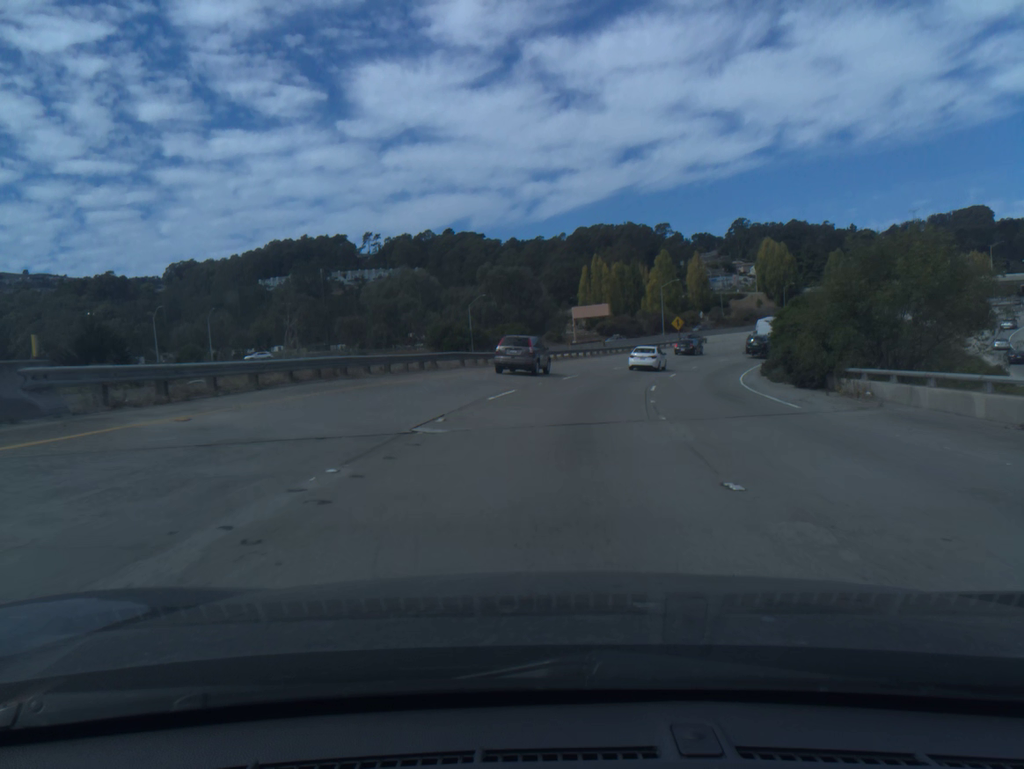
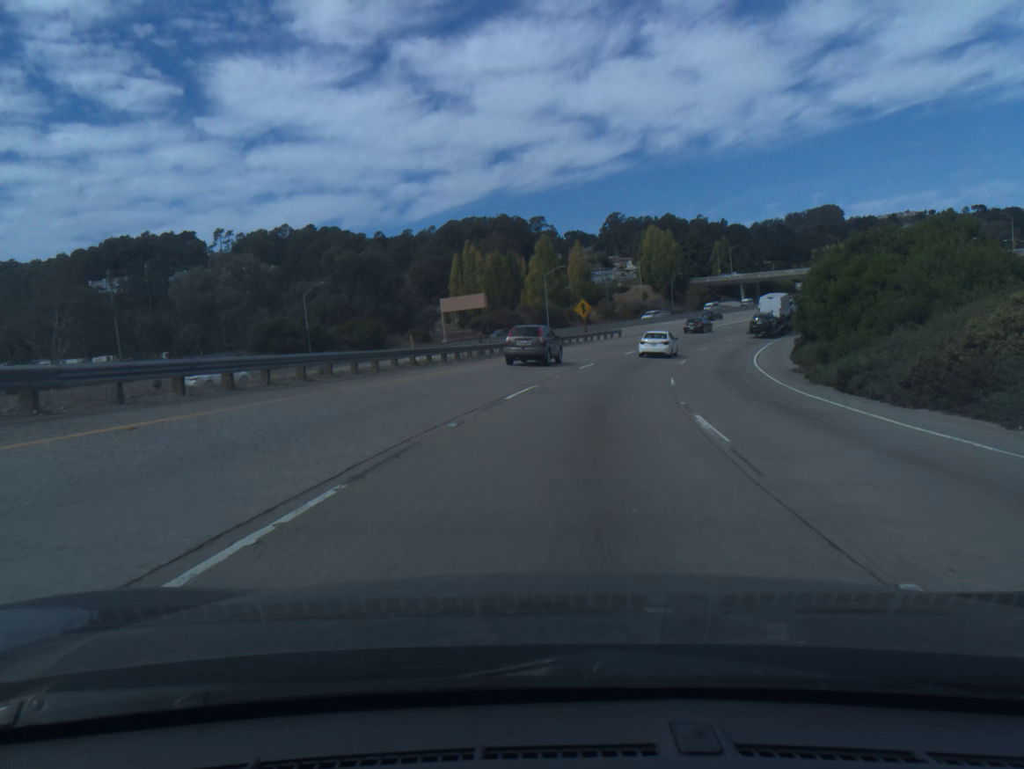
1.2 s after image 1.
(+2.3, +29.8) m; +9°
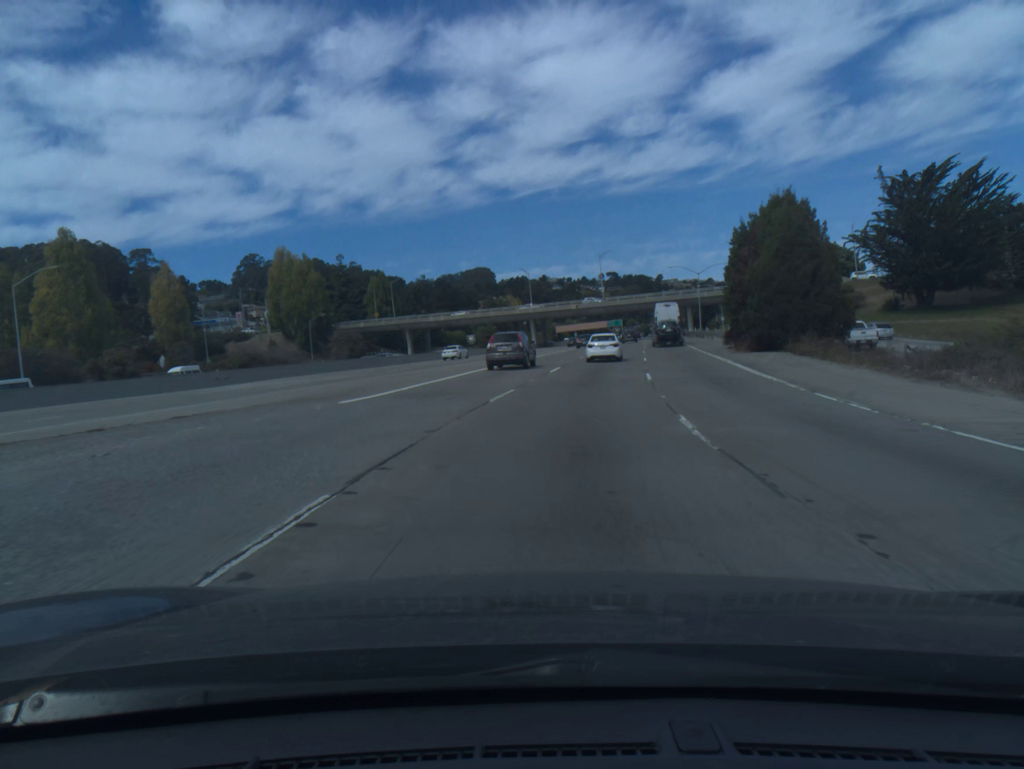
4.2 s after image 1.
(+15.2, +70.1) m; +24°
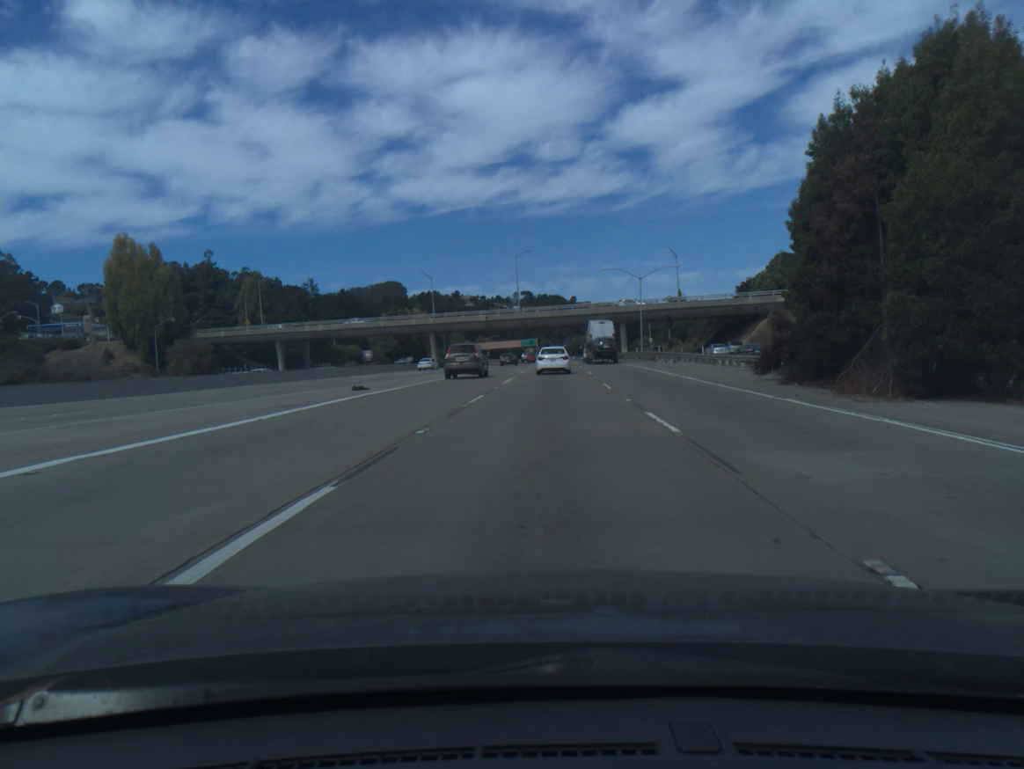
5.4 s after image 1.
(+1.9, +27.9) m; +6°
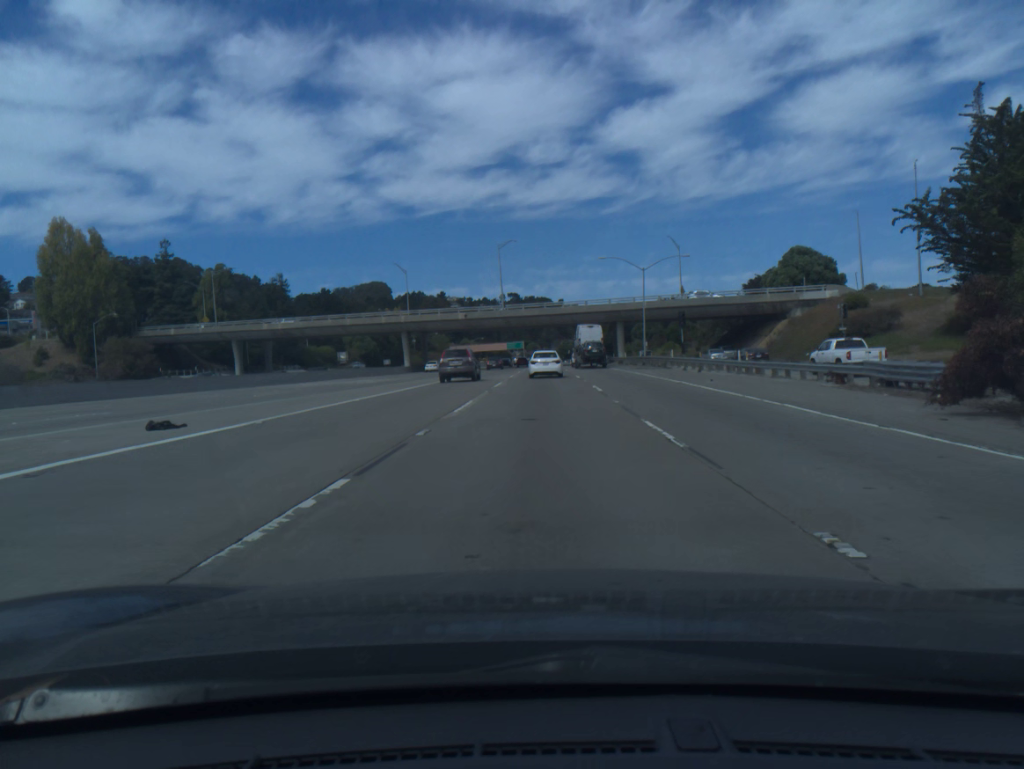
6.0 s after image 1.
(+0.2, +13.9) m; +1°
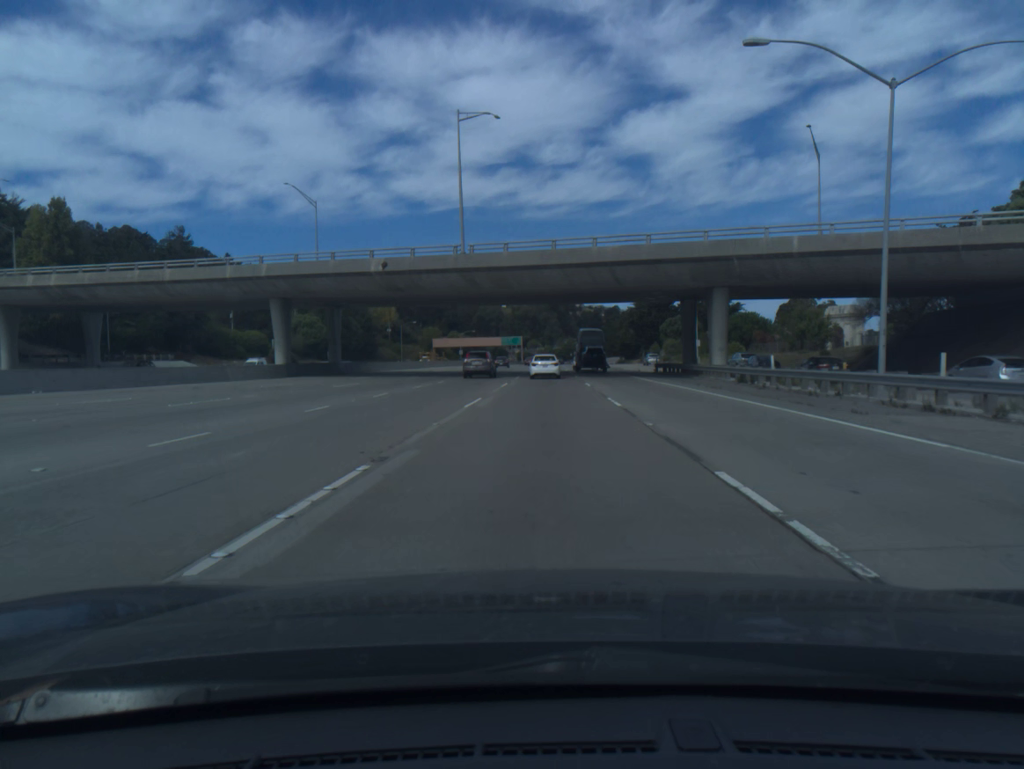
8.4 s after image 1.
(+0.2, +55.1) m; 0°
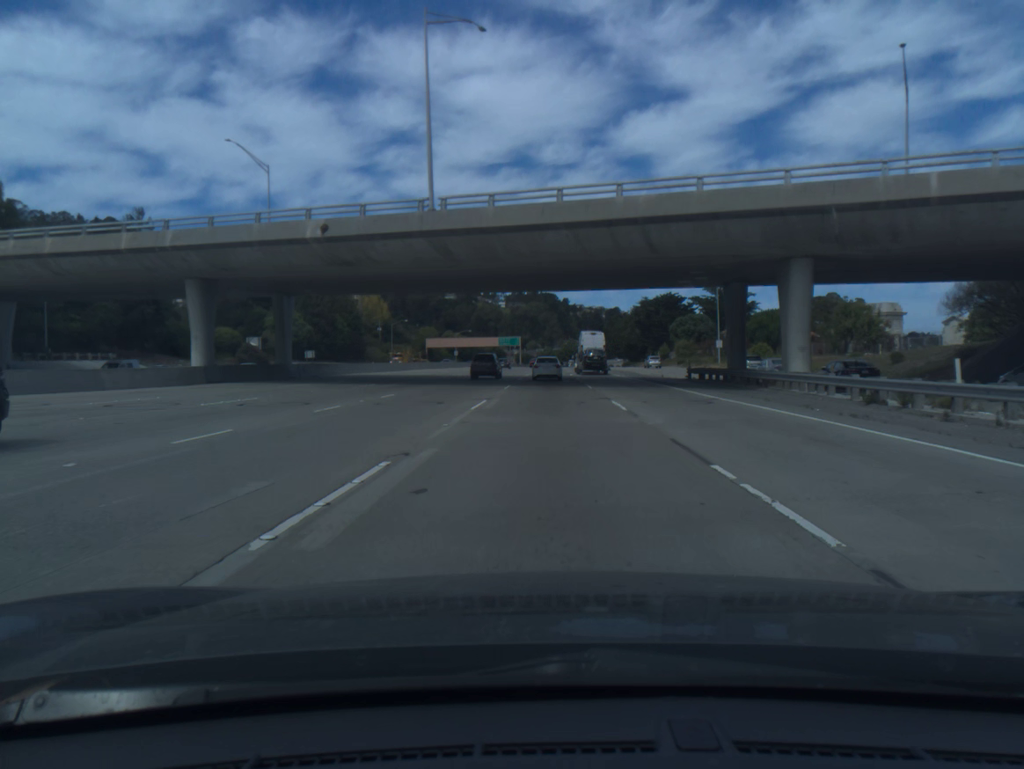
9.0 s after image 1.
(0.0, +13.8) m; 0°
